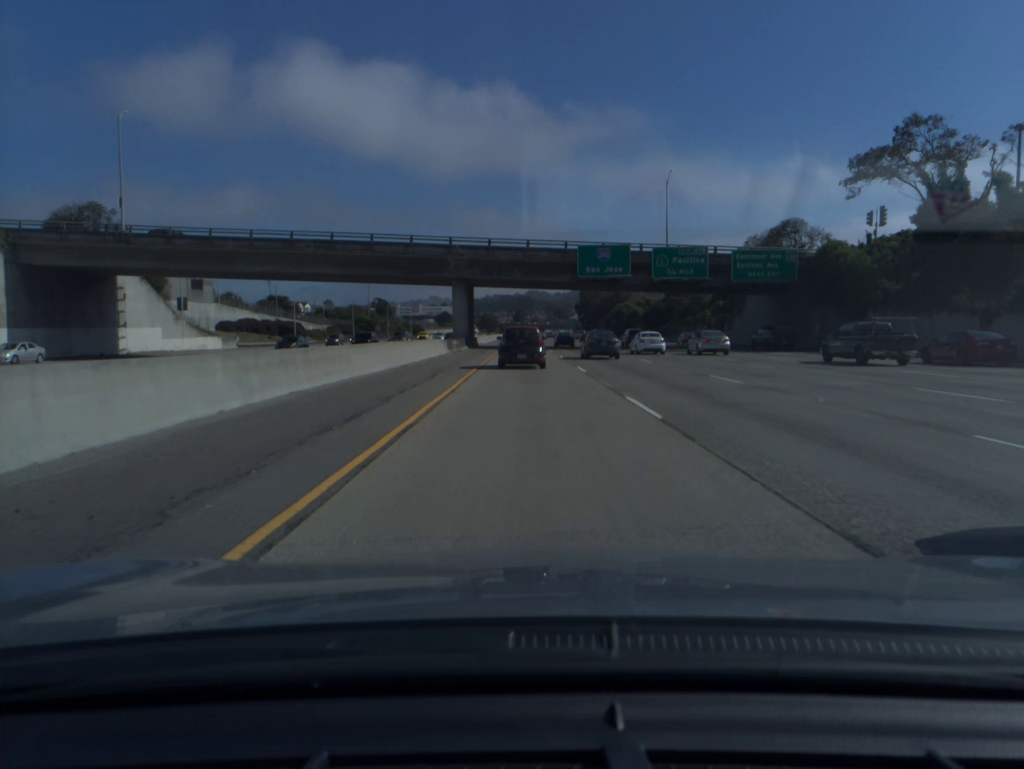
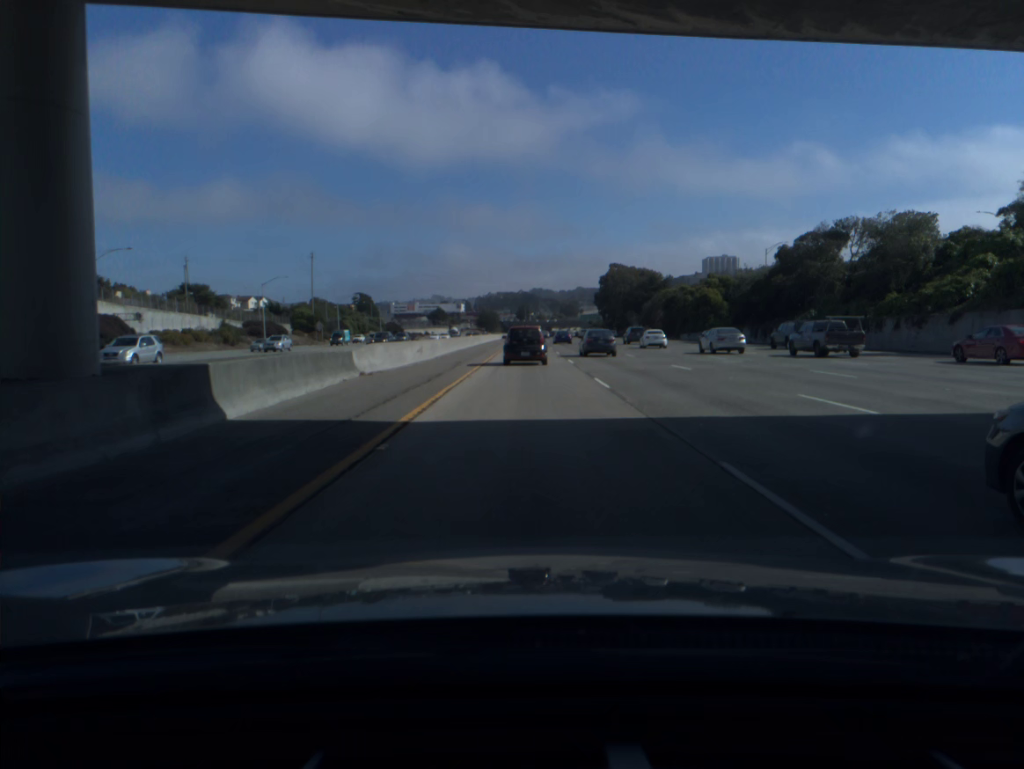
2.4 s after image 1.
(-0.1, +67.1) m; 0°
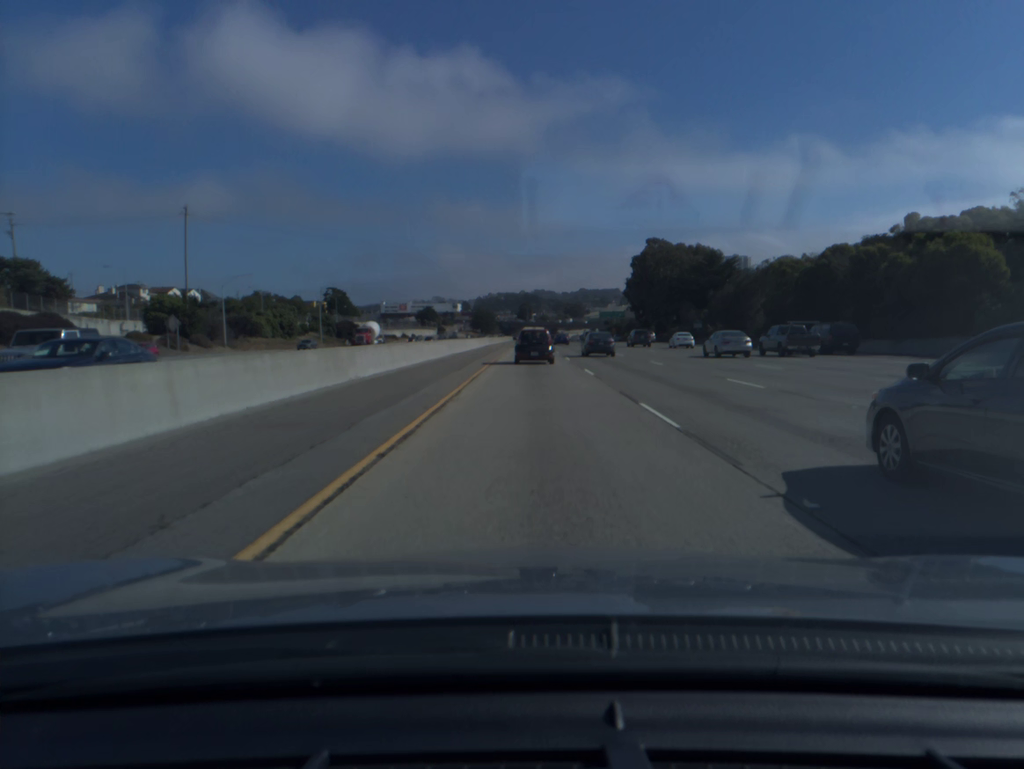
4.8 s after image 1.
(0.0, +66.0) m; 0°
